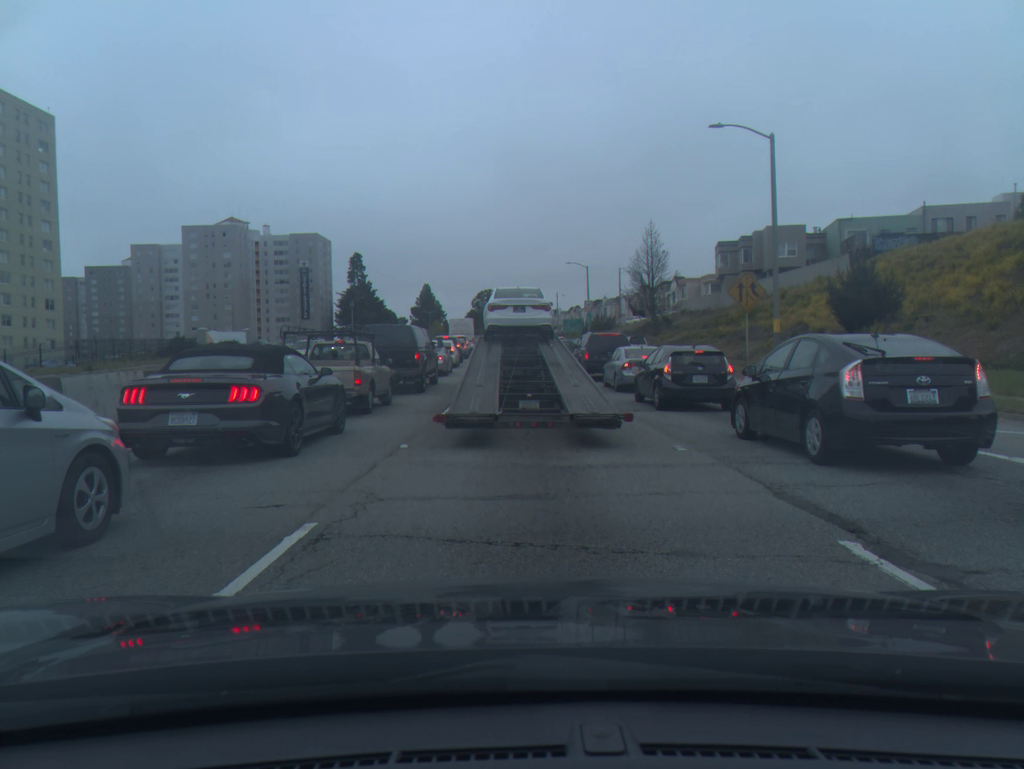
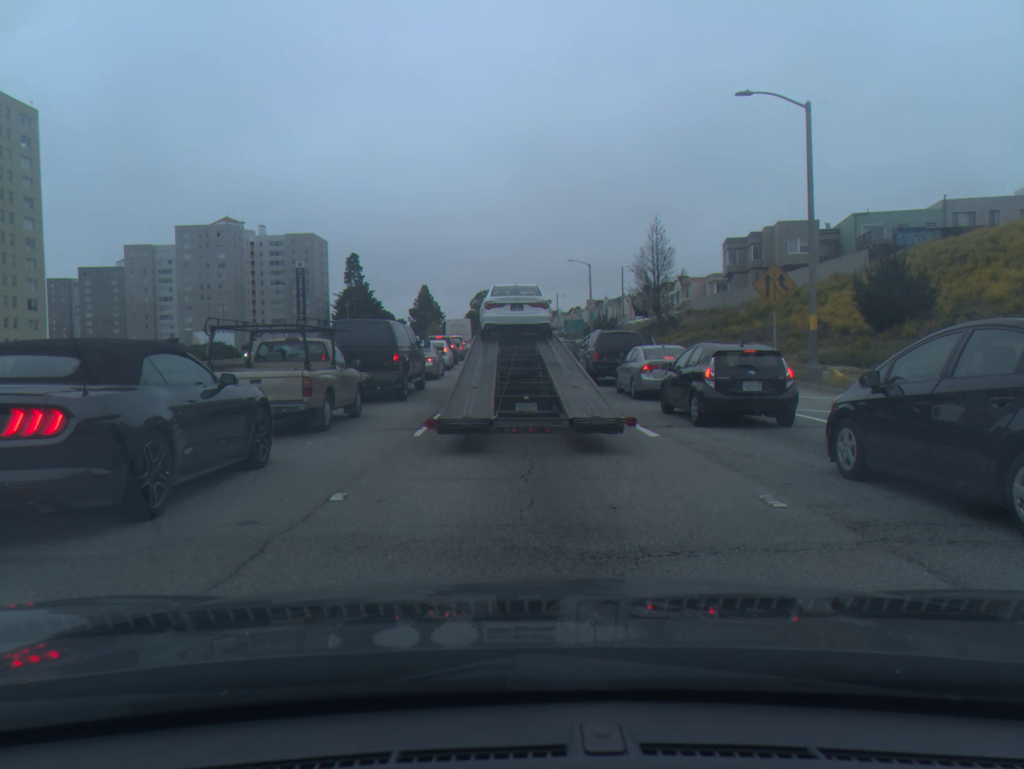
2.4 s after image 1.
(0.0, +3.8) m; 0°
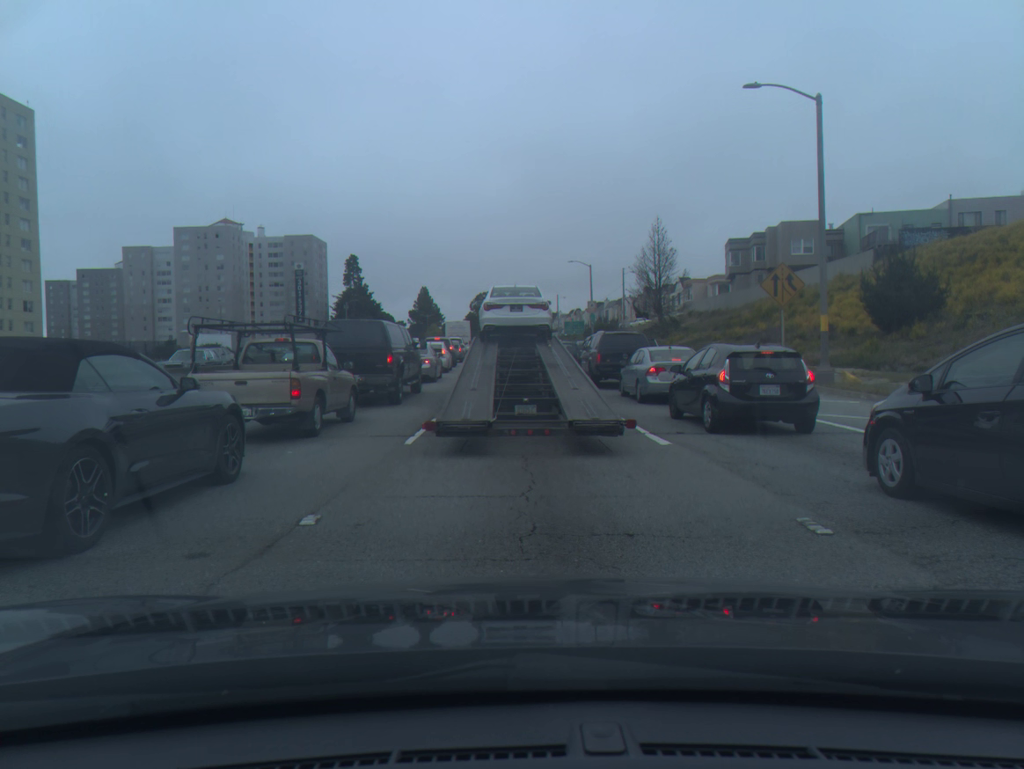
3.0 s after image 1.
(0.0, +0.9) m; 0°
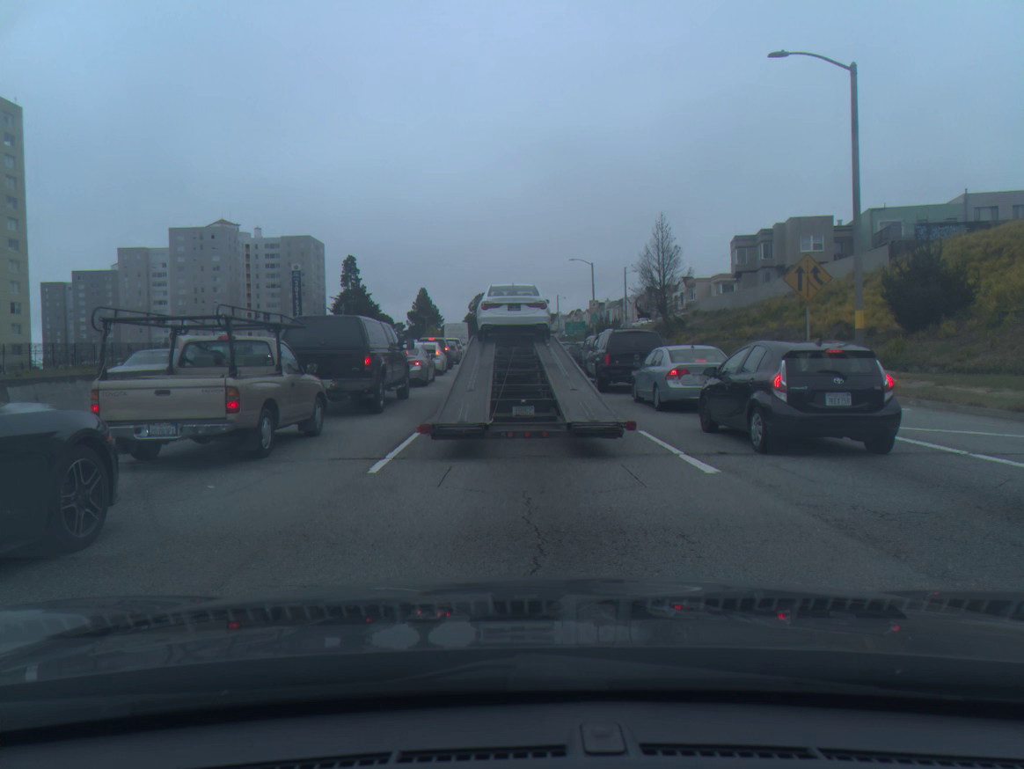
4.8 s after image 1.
(0.0, +2.6) m; 0°
